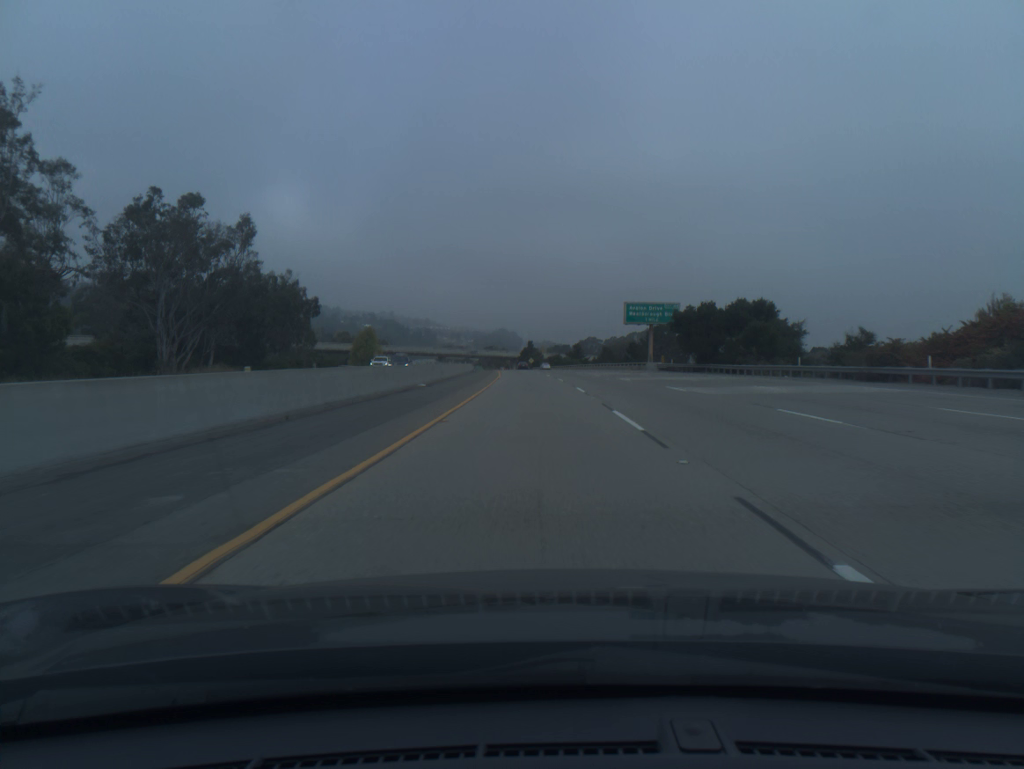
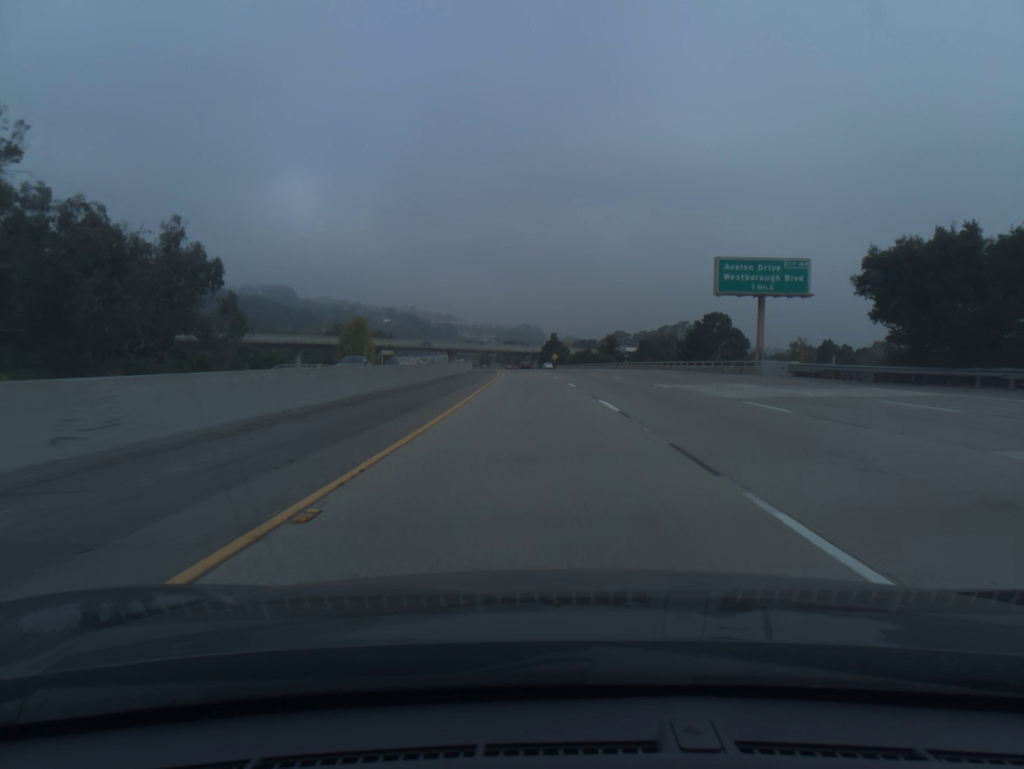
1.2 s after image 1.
(-0.6, +40.6) m; -2°
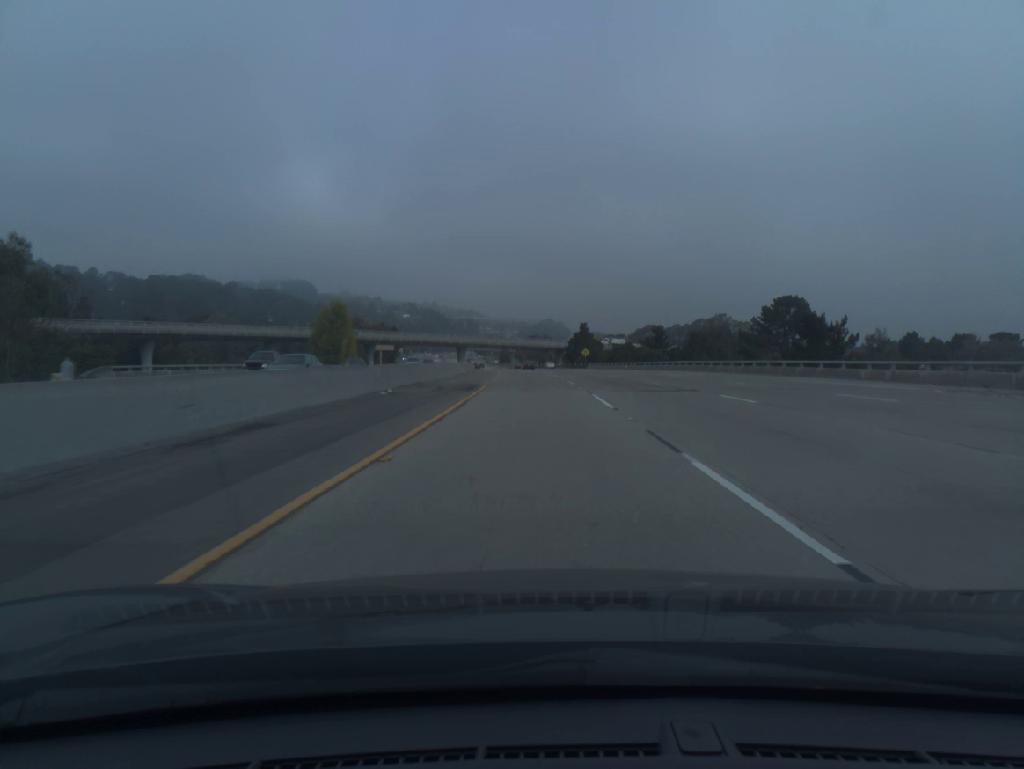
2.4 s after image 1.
(-0.6, +40.7) m; -2°
